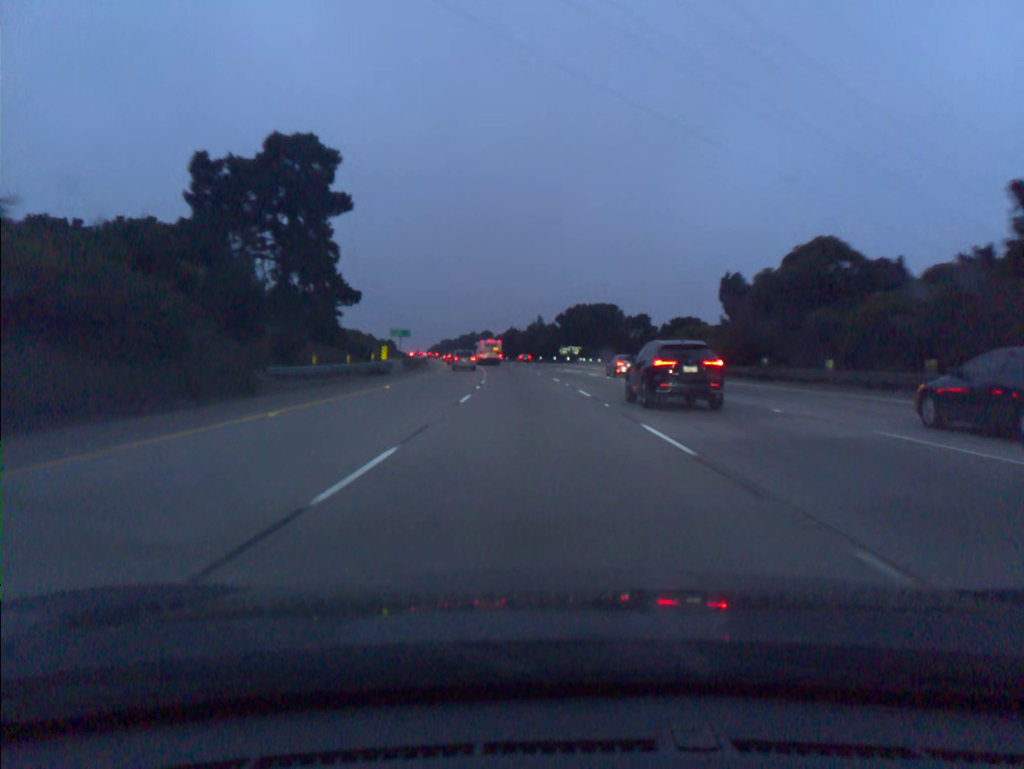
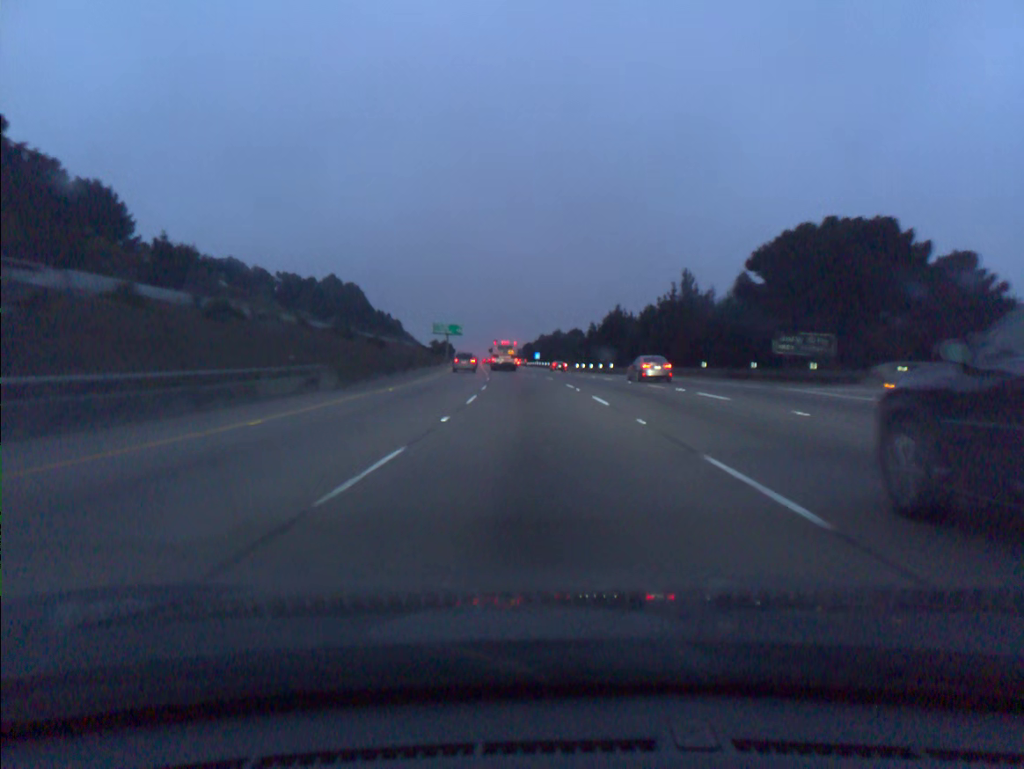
(-5.0, +87.4) m; -7°
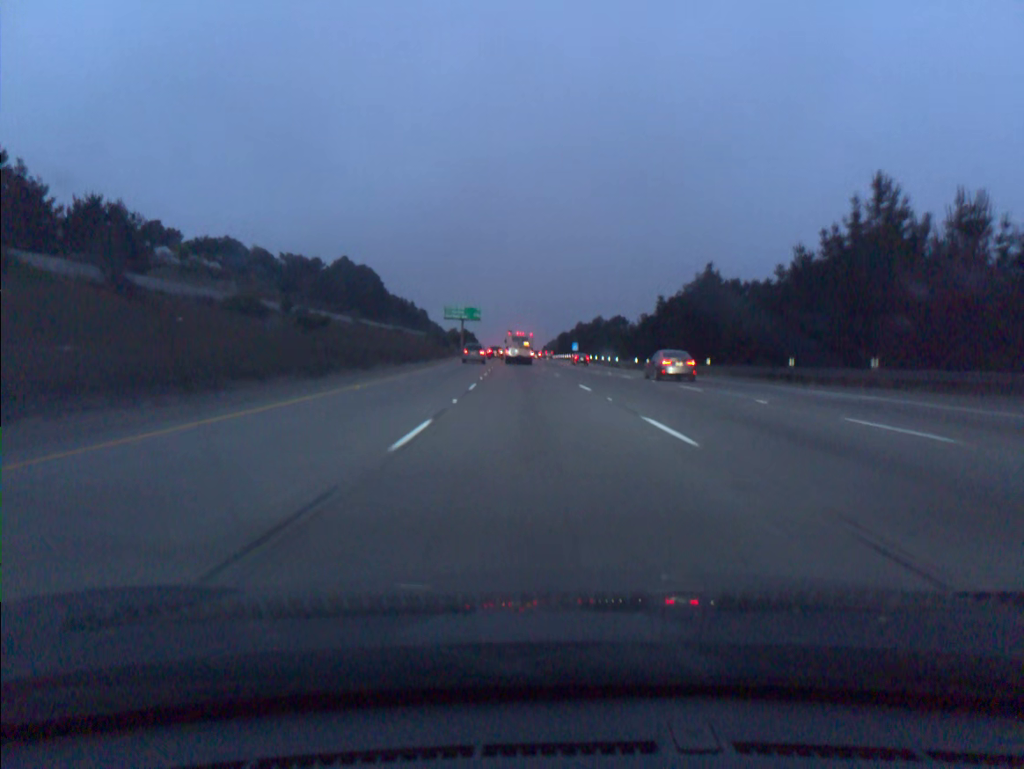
(-0.7, +35.4) m; -2°
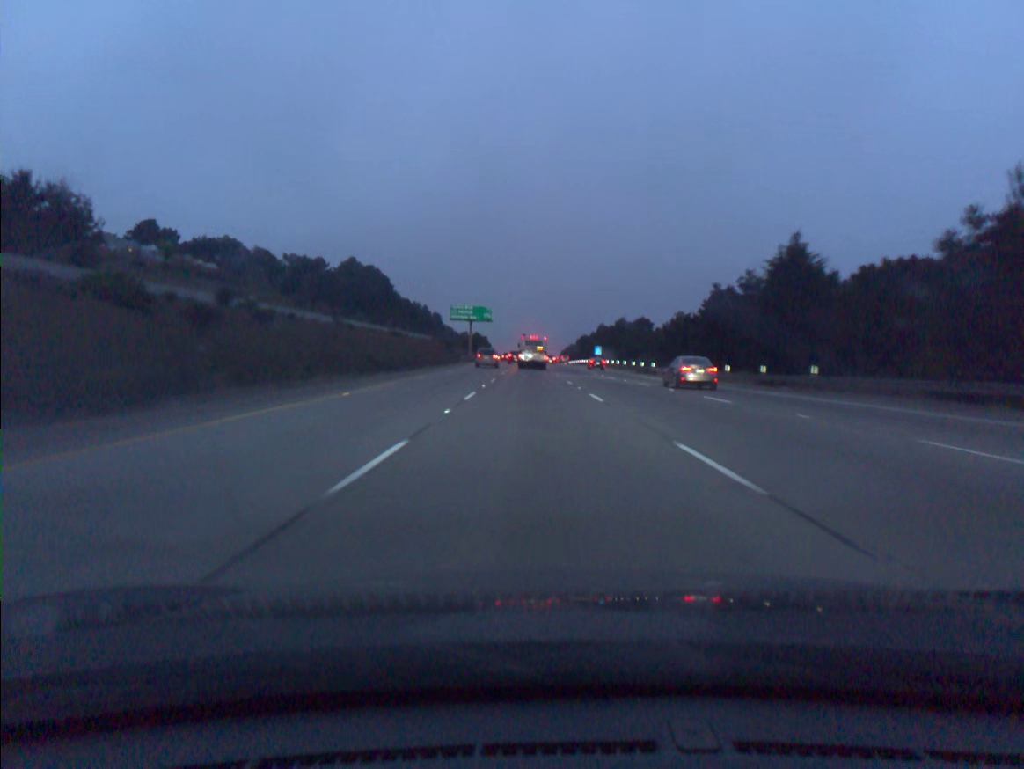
(-0.2, +17.4) m; -1°
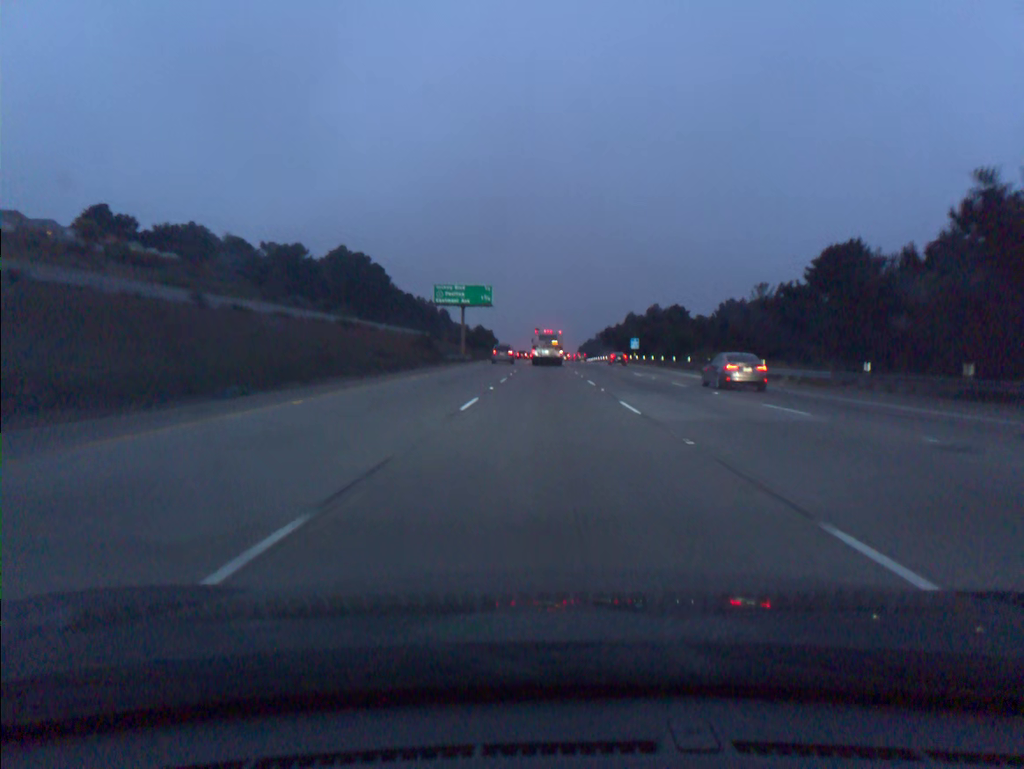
(-0.5, +34.2) m; -1°
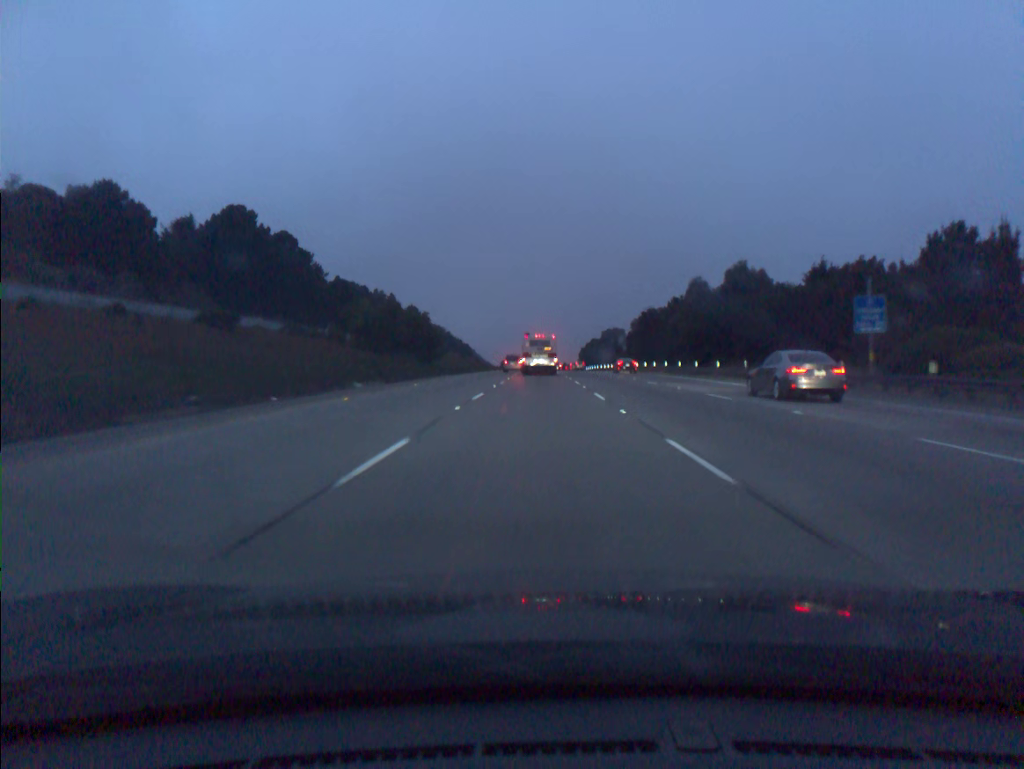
(+0.6, +82.0) m; 0°
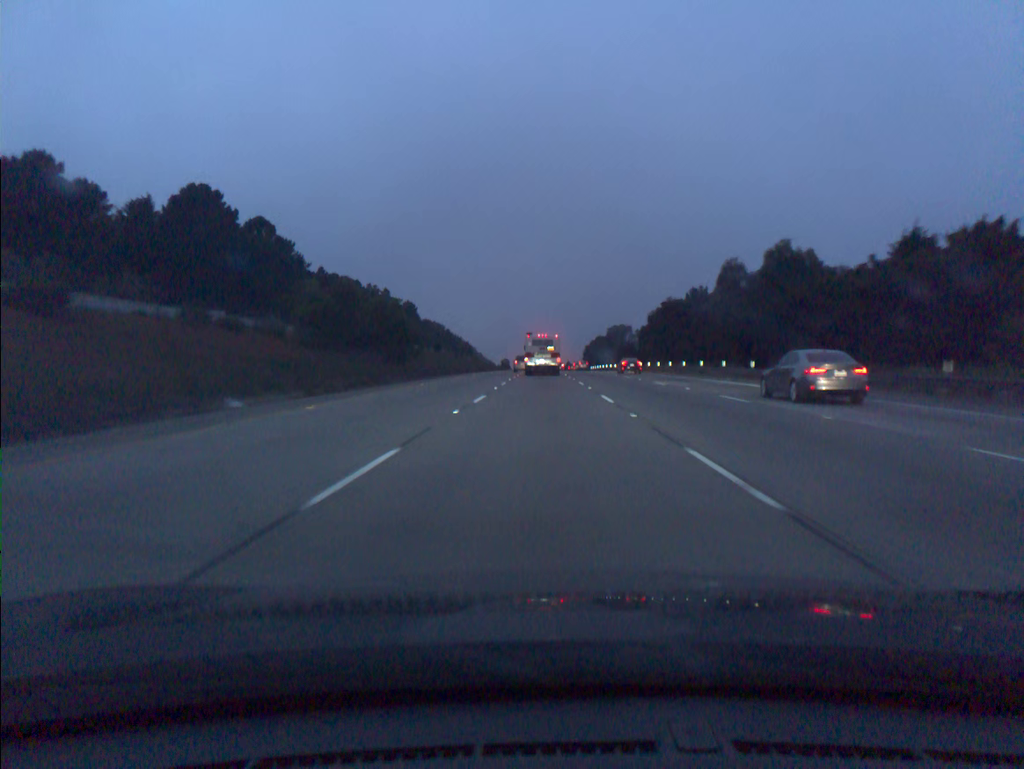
(0.0, +15.9) m; 0°
